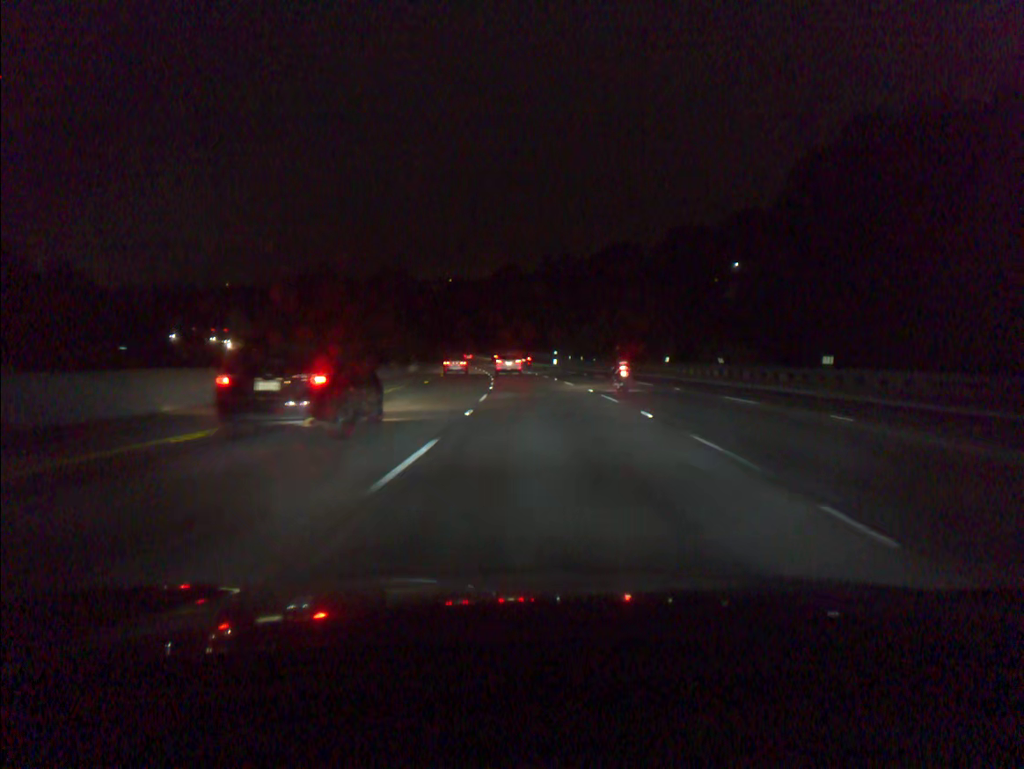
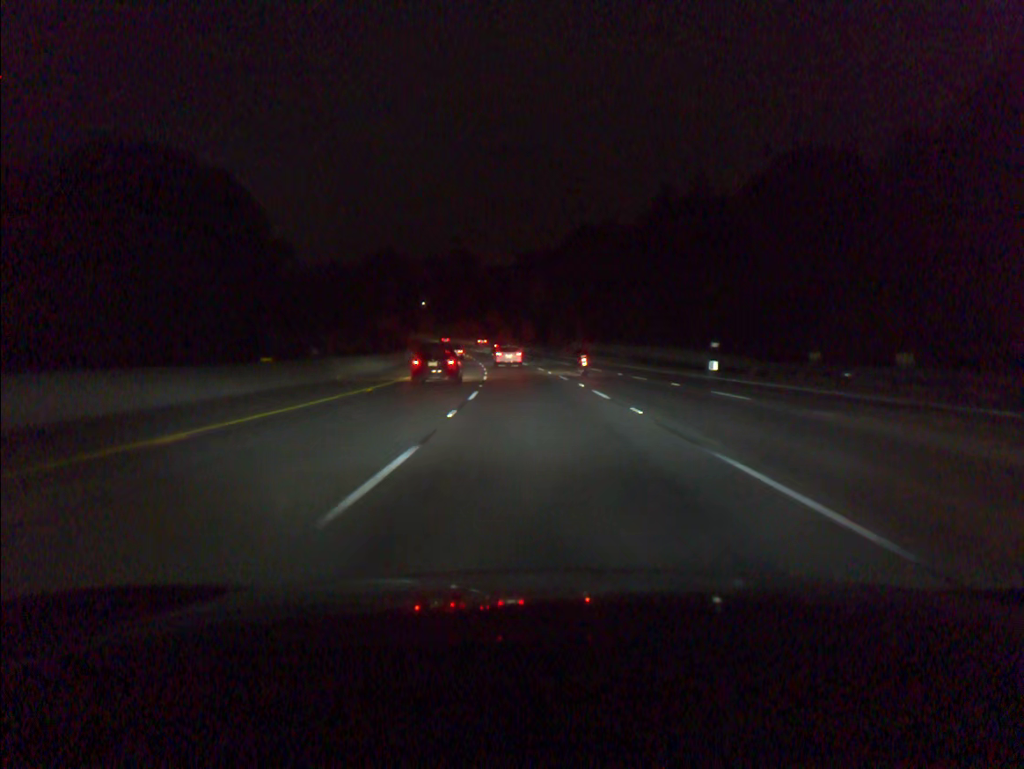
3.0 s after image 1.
(-3.5, +74.3) m; -6°
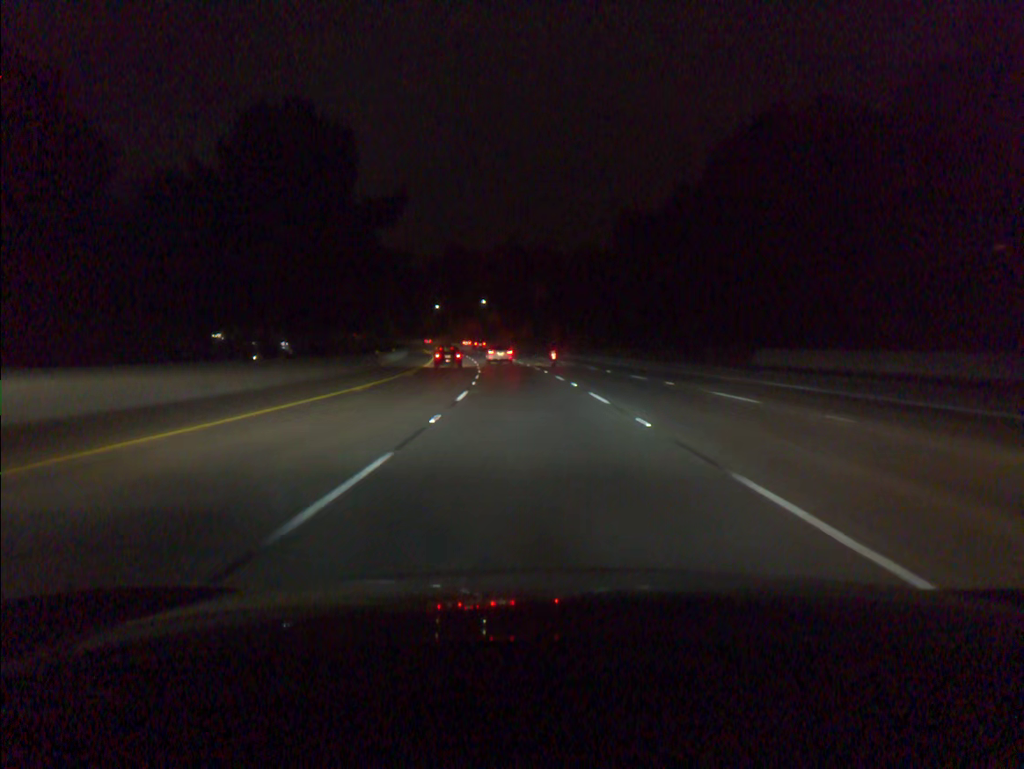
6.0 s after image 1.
(-4.0, +73.6) m; -6°
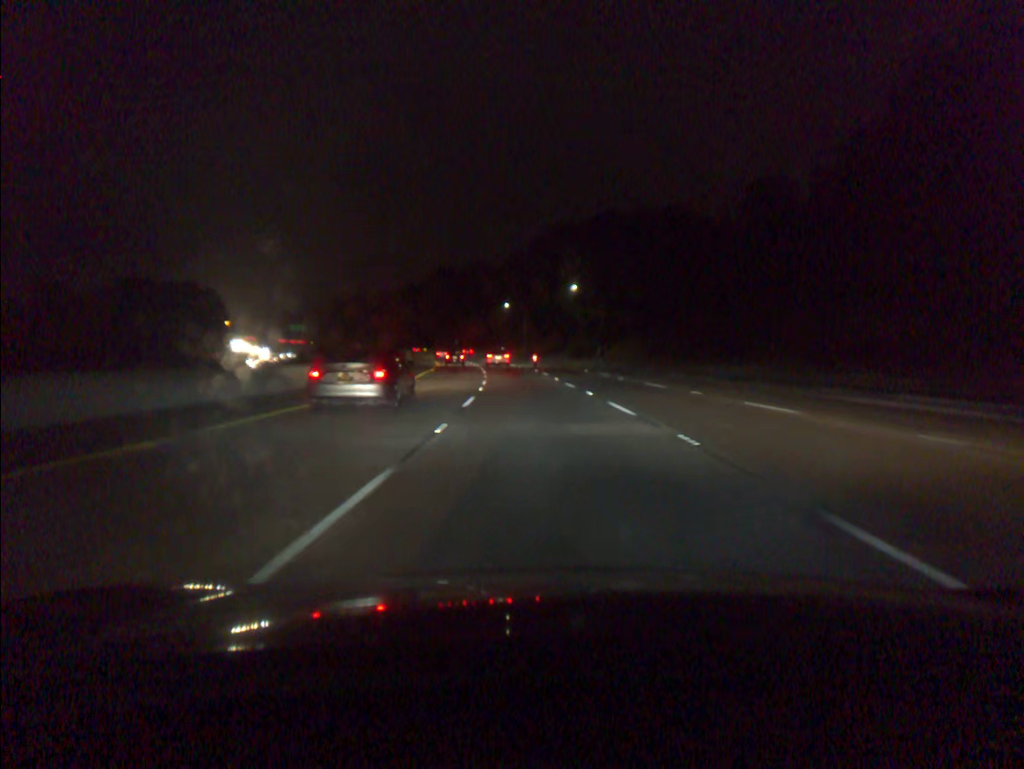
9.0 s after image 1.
(-4.6, +74.1) m; -7°
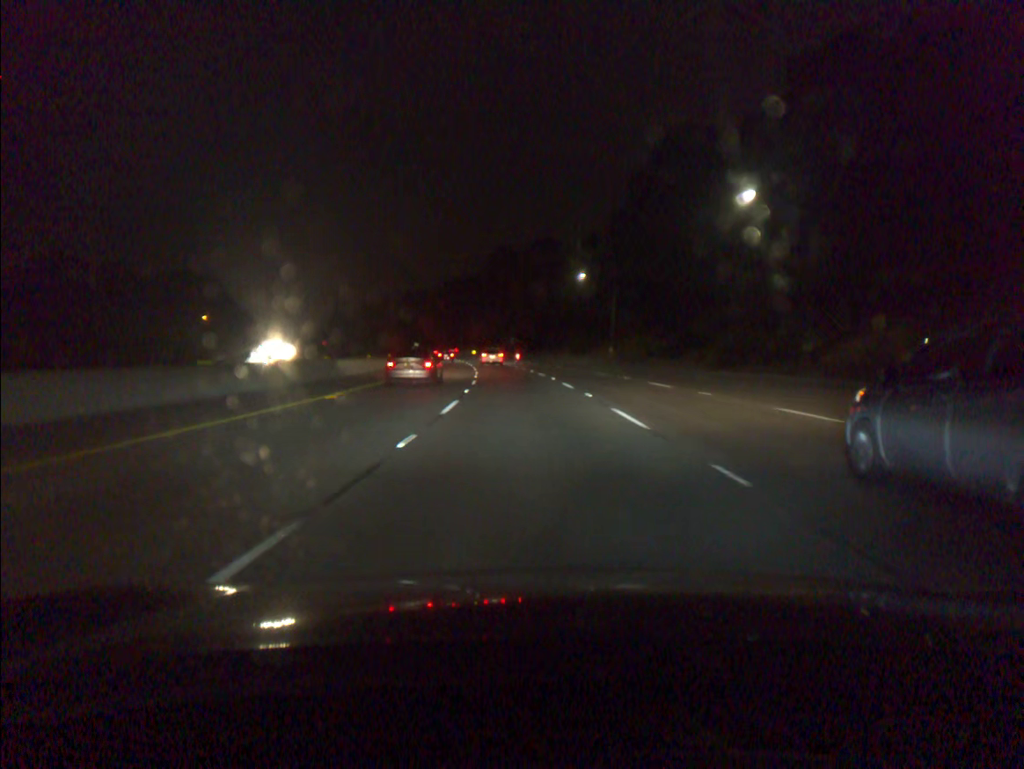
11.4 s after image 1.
(-2.7, +61.2) m; -5°
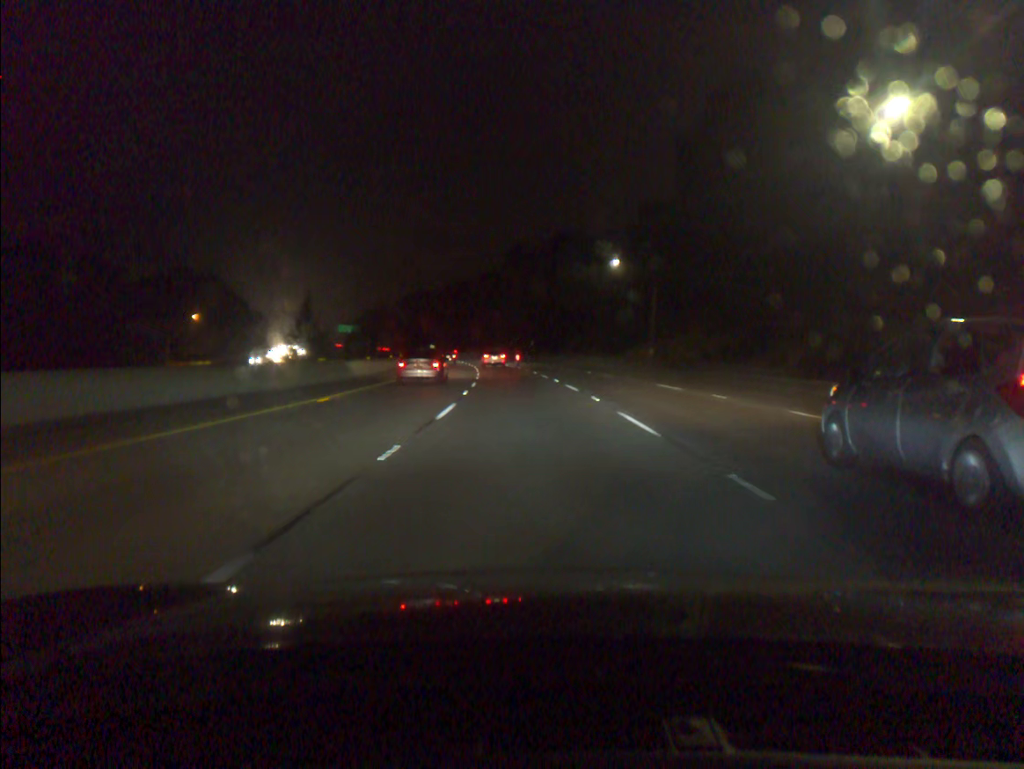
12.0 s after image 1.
(-0.2, +15.6) m; -2°
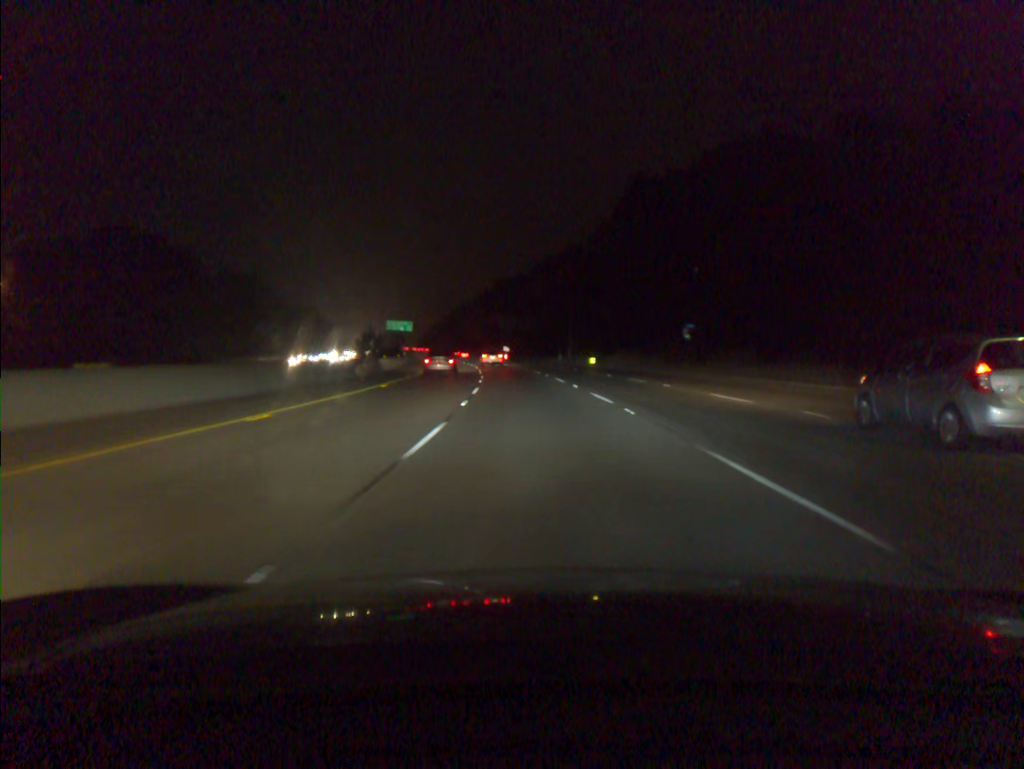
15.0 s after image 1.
(-5.2, +79.0) m; -7°
